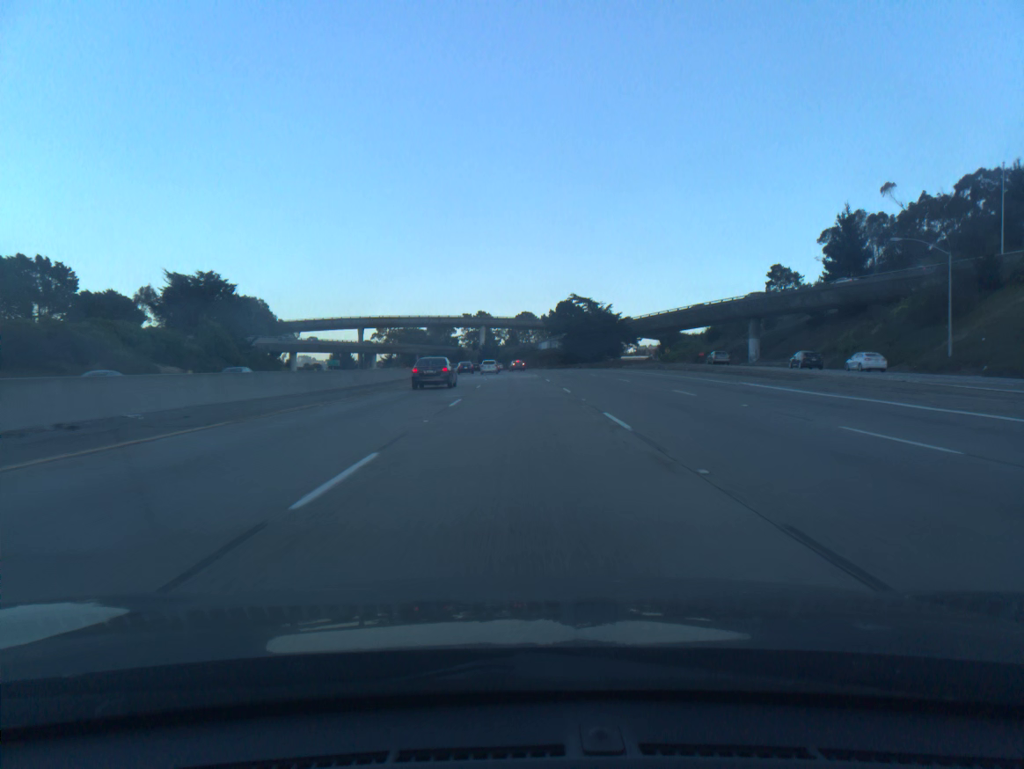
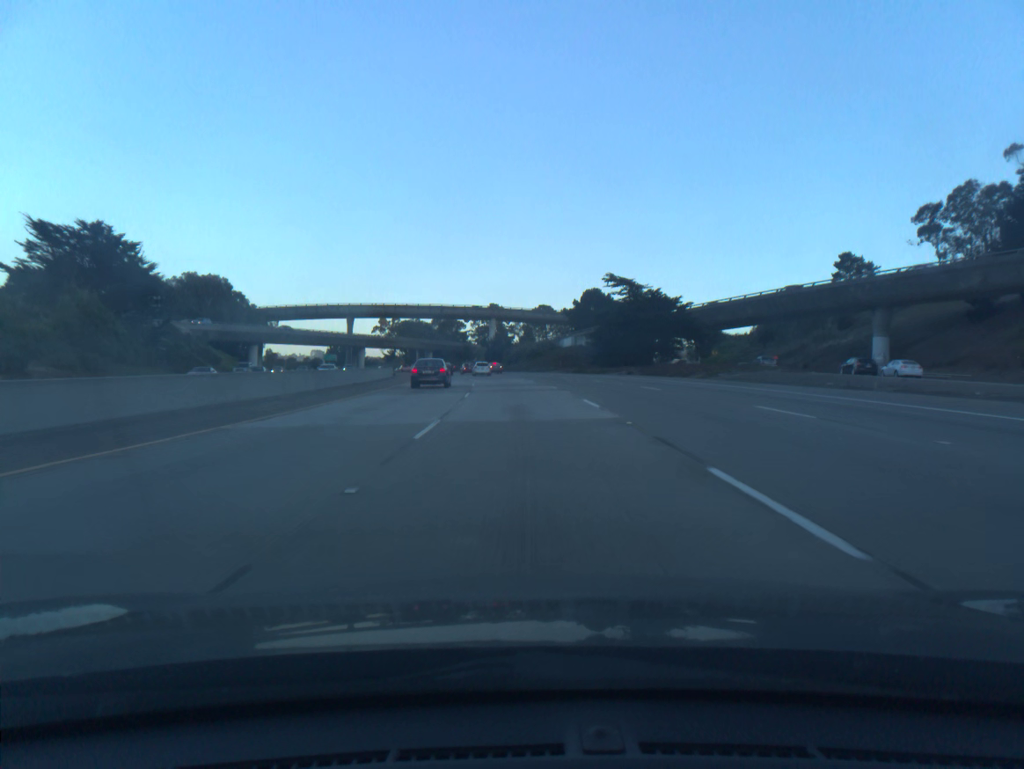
(-0.3, +38.0) m; -1°
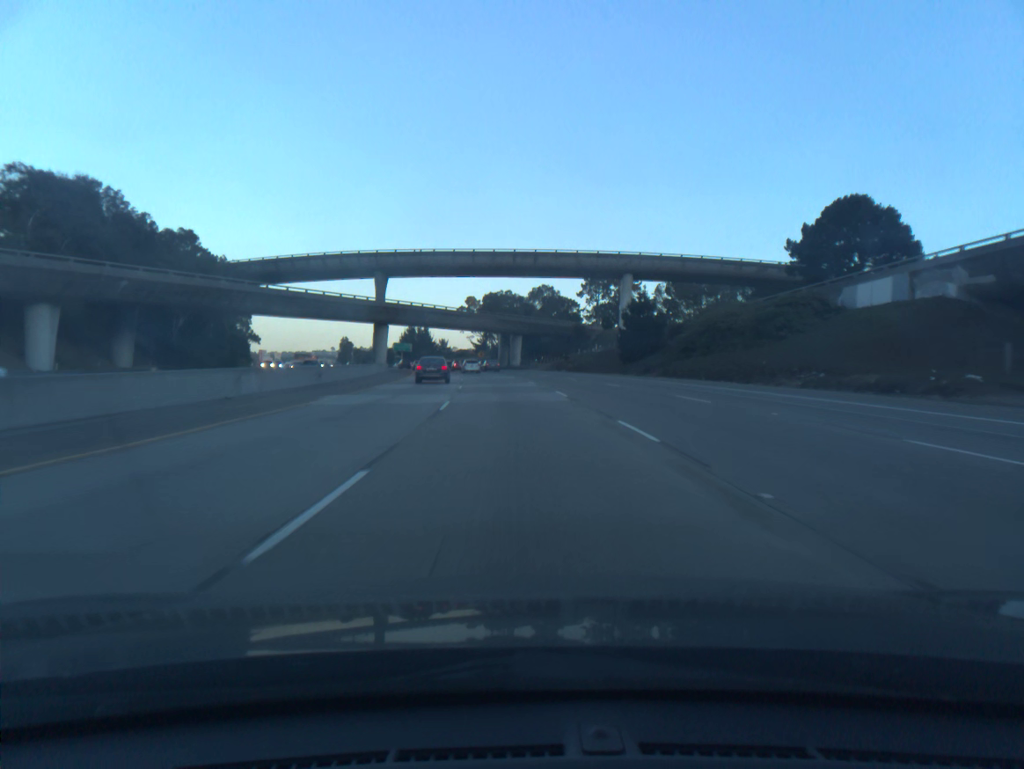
(-5.8, +94.8) m; -8°
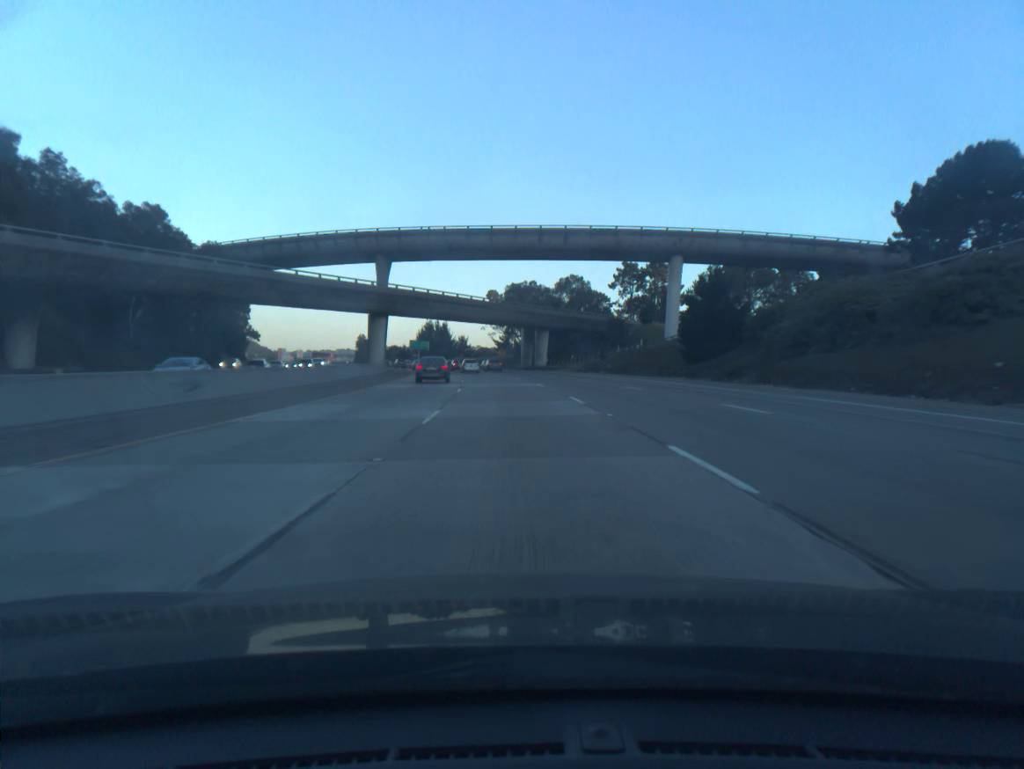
(-0.3, +19.1) m; -2°
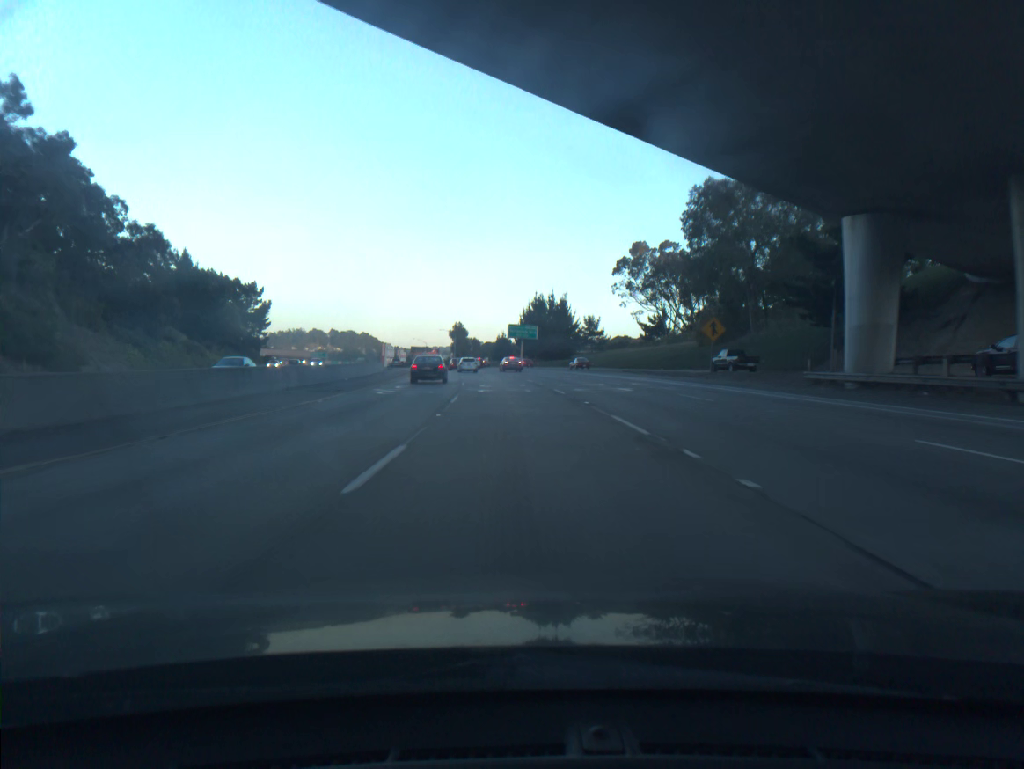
(-7.4, +95.7) m; -9°
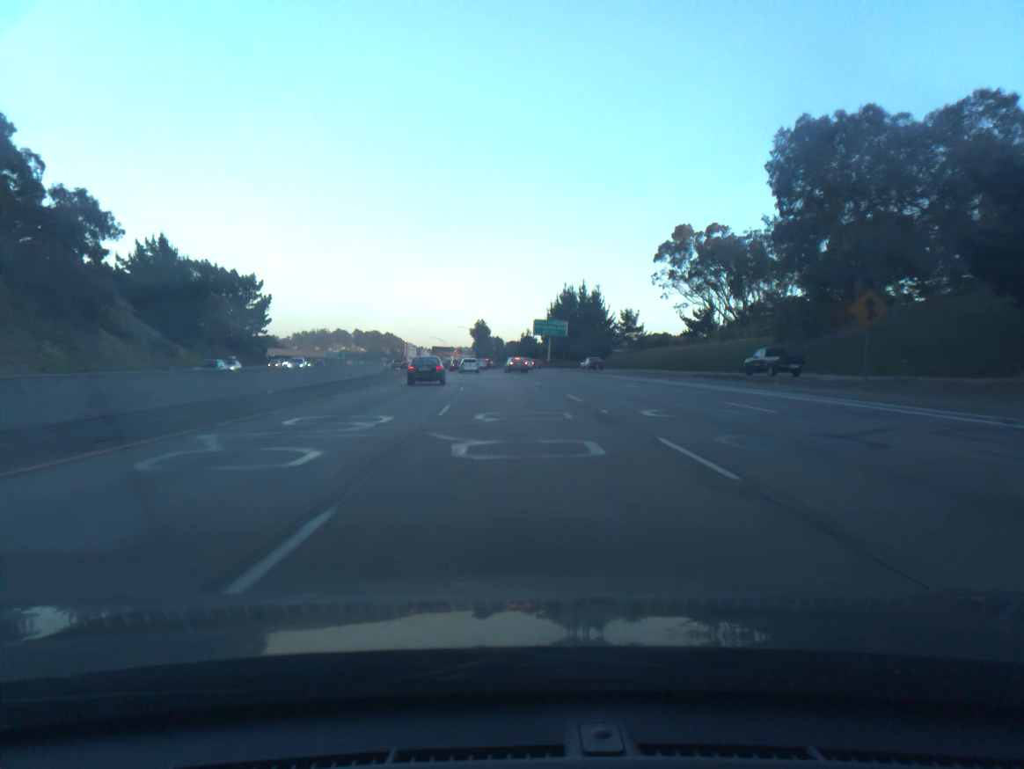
(-0.3, +19.2) m; -2°
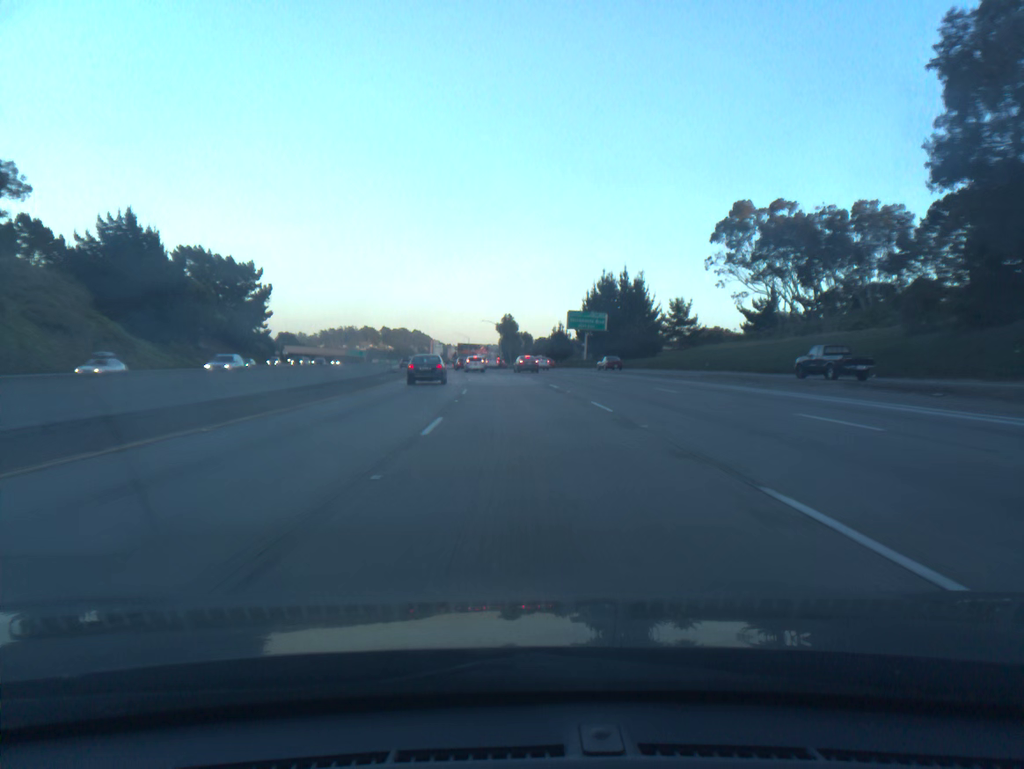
(-0.3, +19.2) m; -2°
